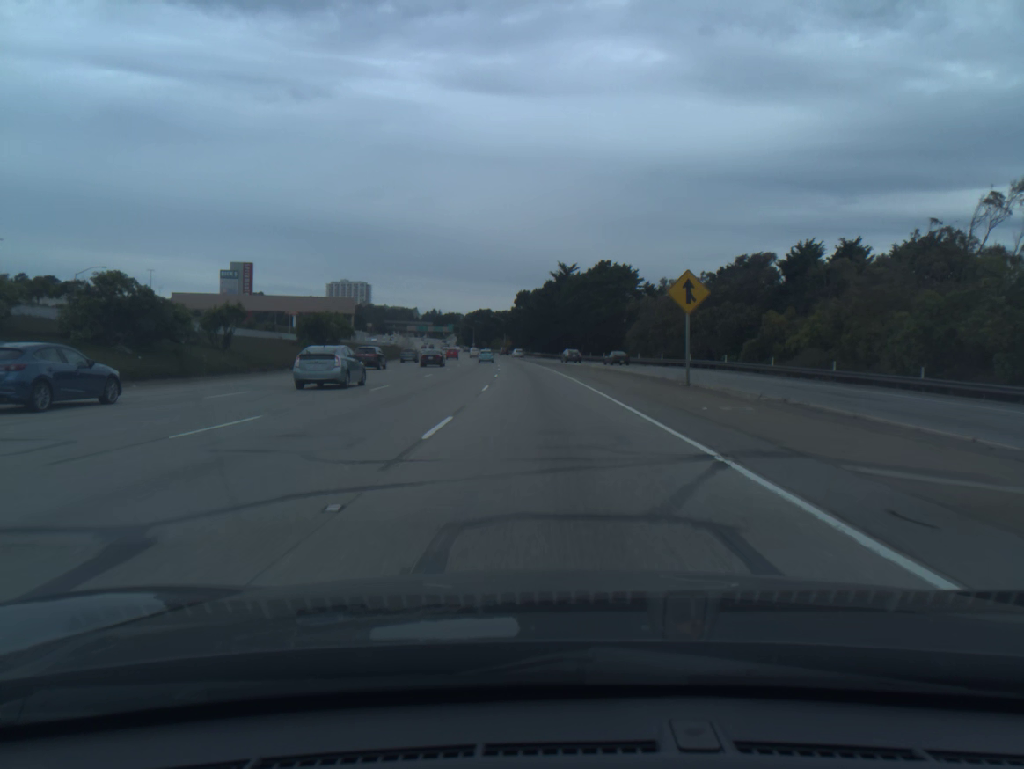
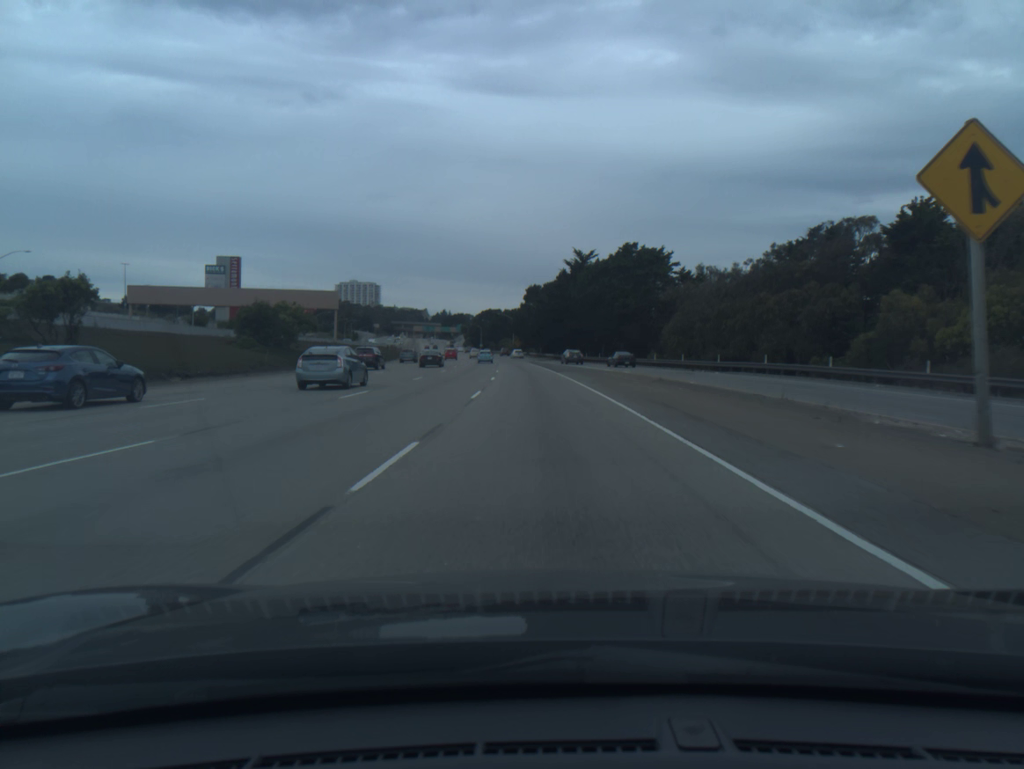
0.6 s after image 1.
(-0.1, +18.7) m; -1°
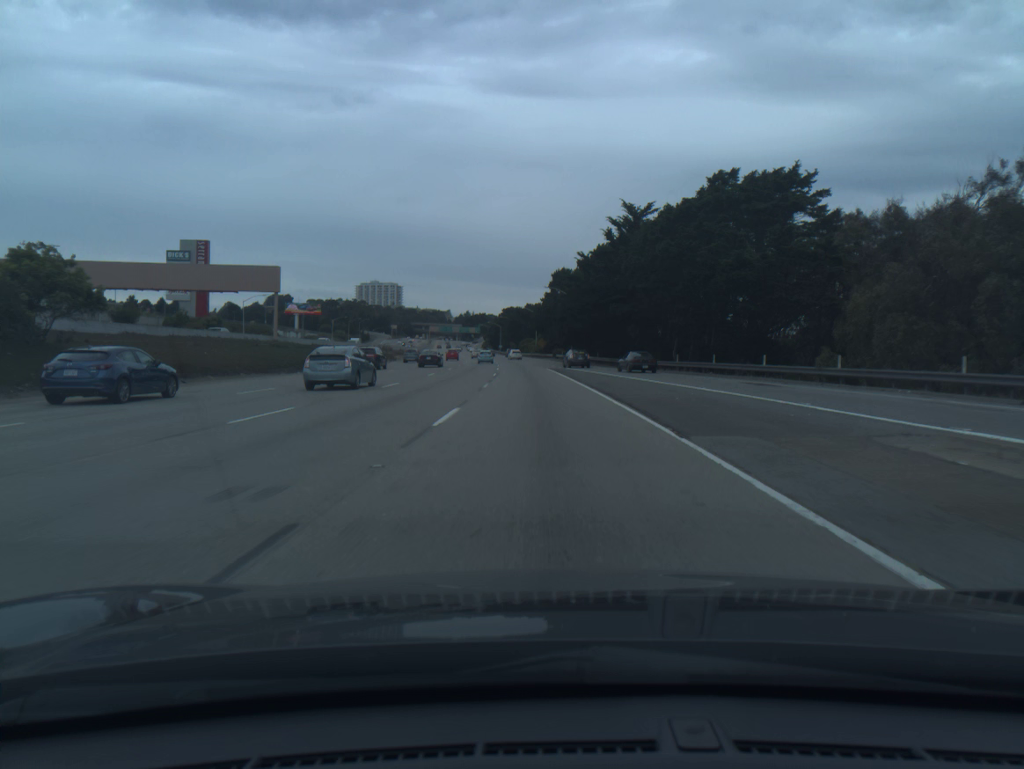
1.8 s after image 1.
(-0.6, +37.7) m; -2°
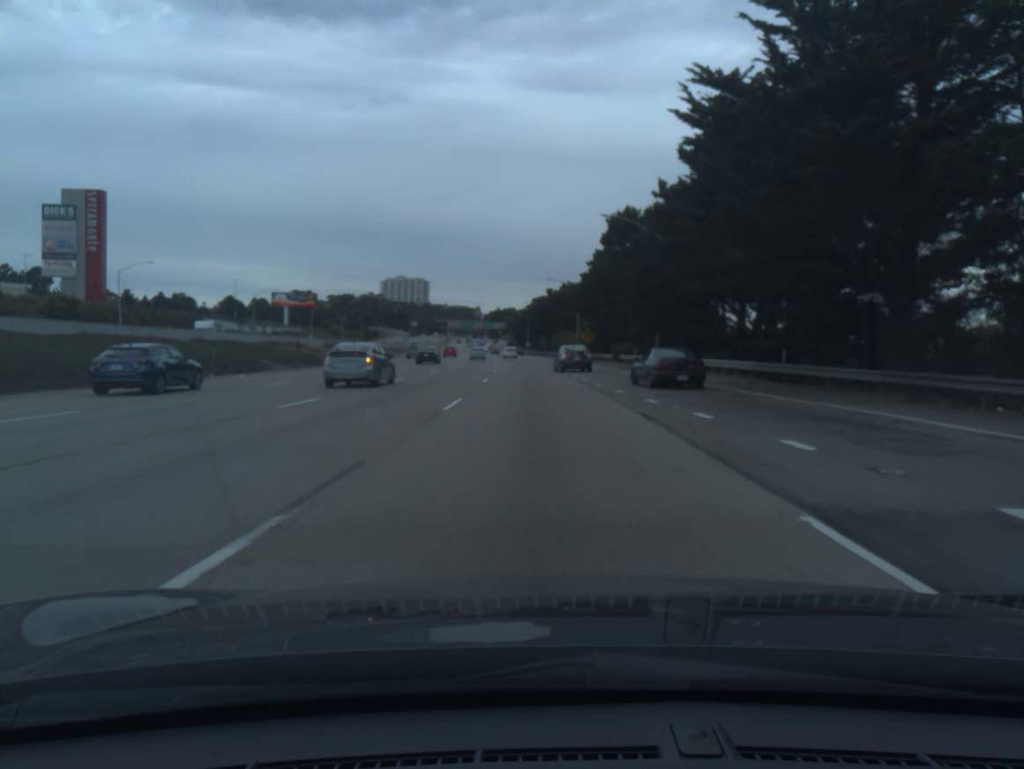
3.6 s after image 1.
(-1.2, +55.7) m; -2°
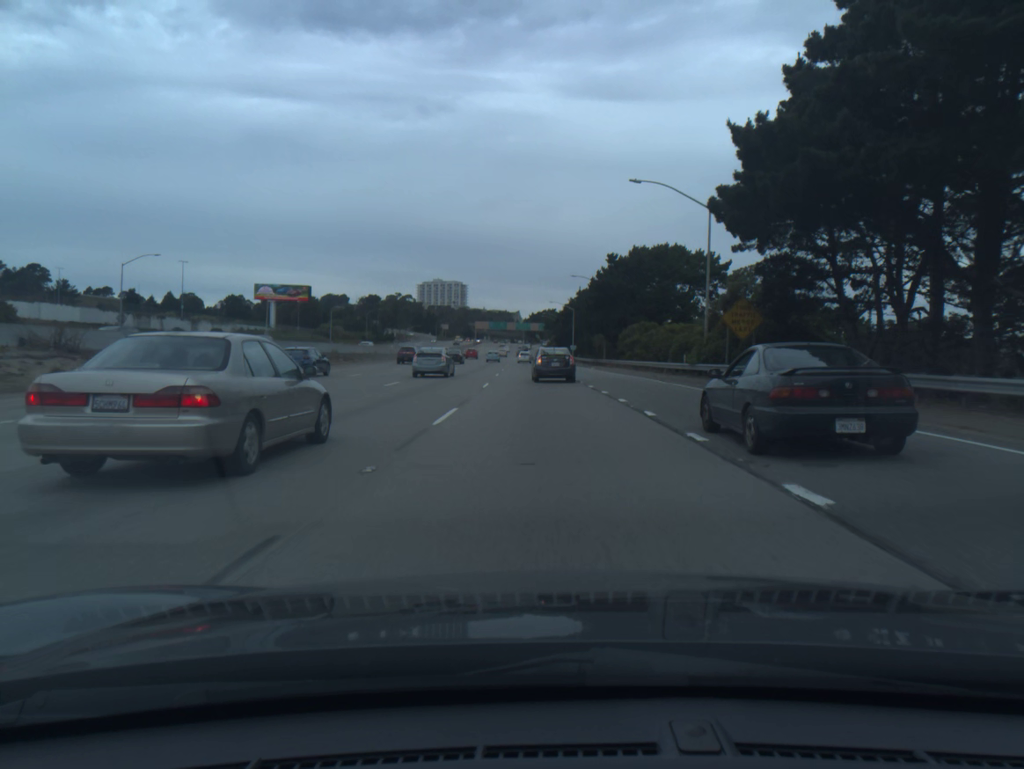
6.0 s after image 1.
(-1.8, +62.0) m; -3°
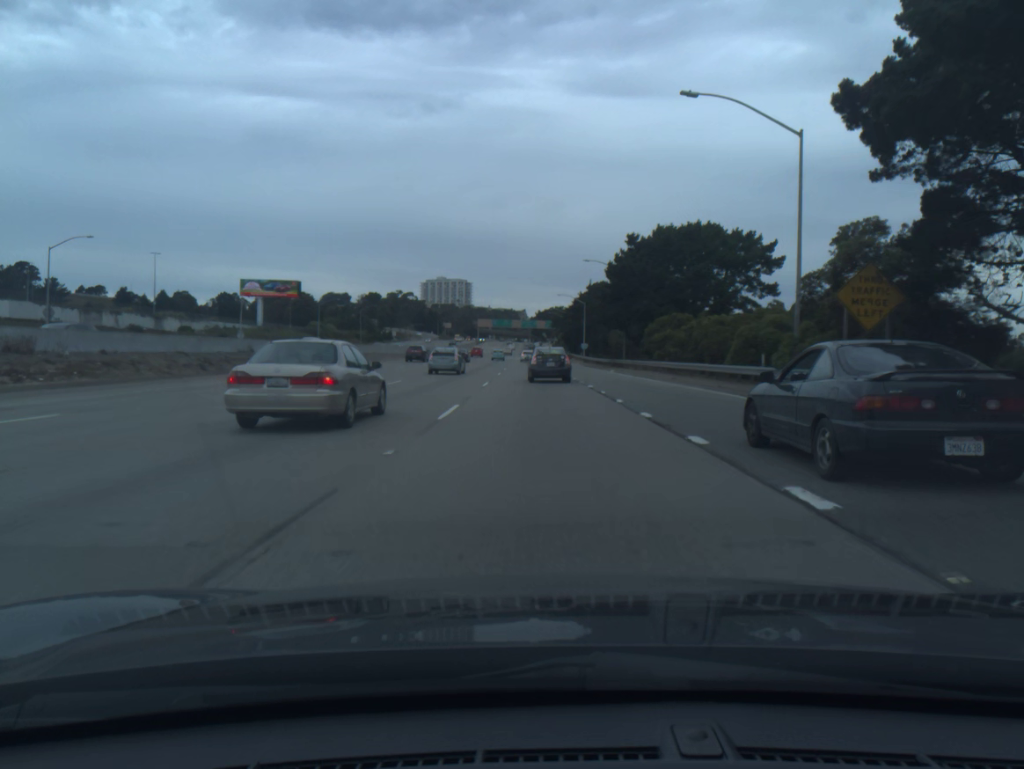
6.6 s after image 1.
(0.0, +13.4) m; 0°
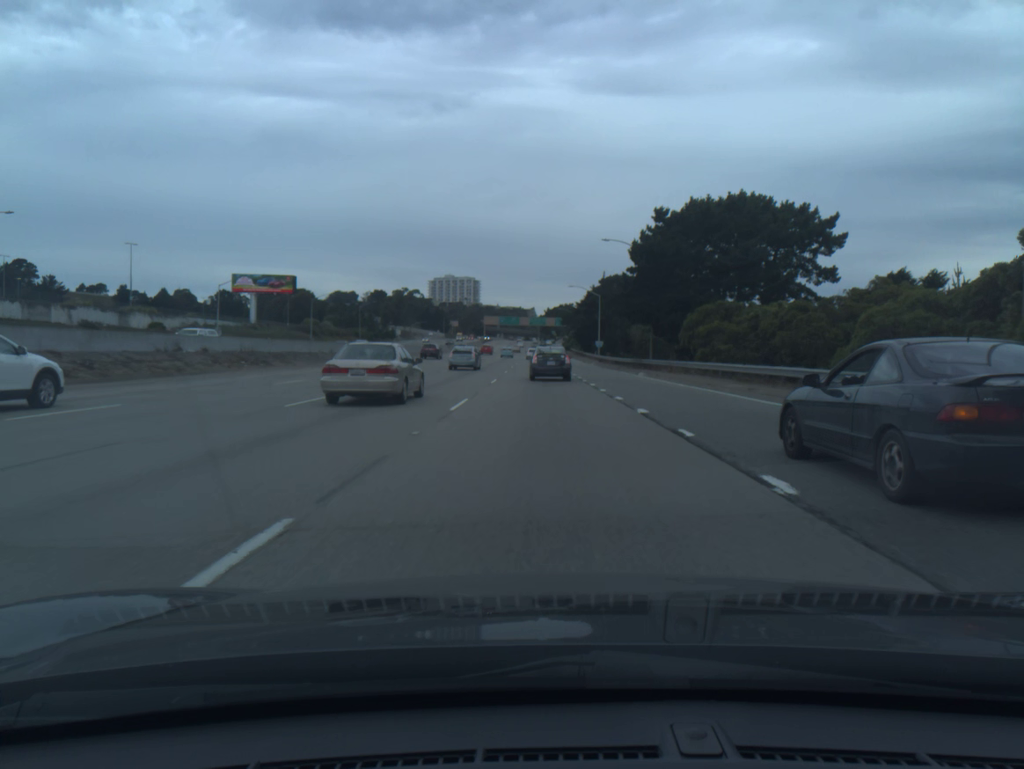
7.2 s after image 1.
(-0.1, +12.8) m; -1°
